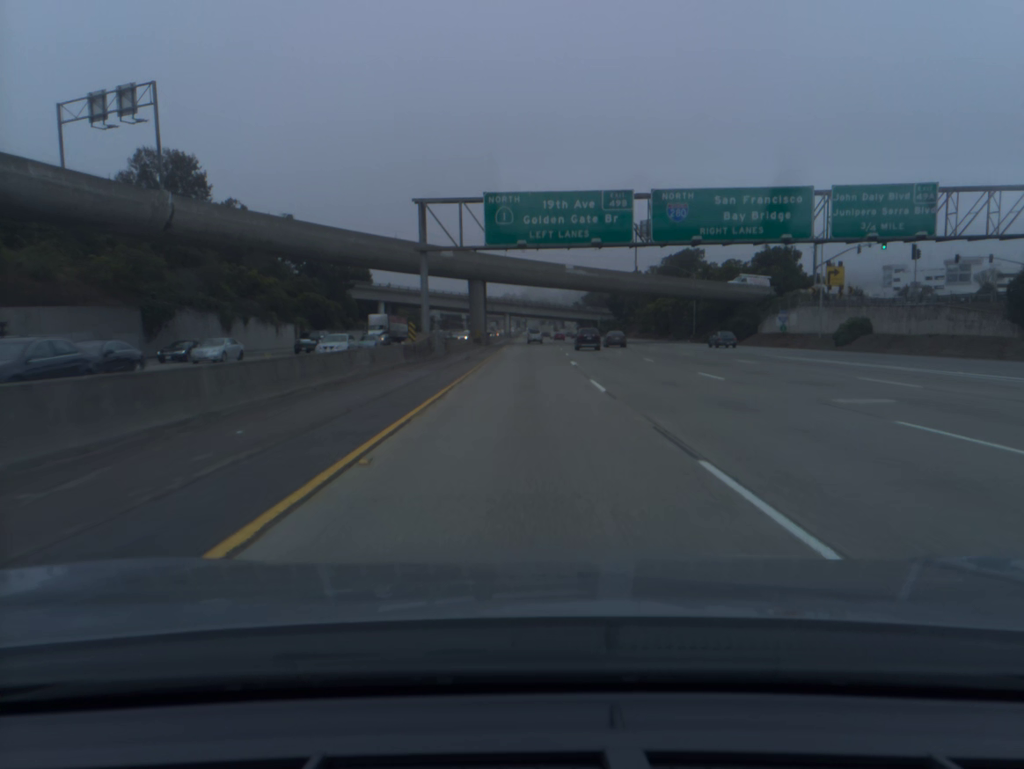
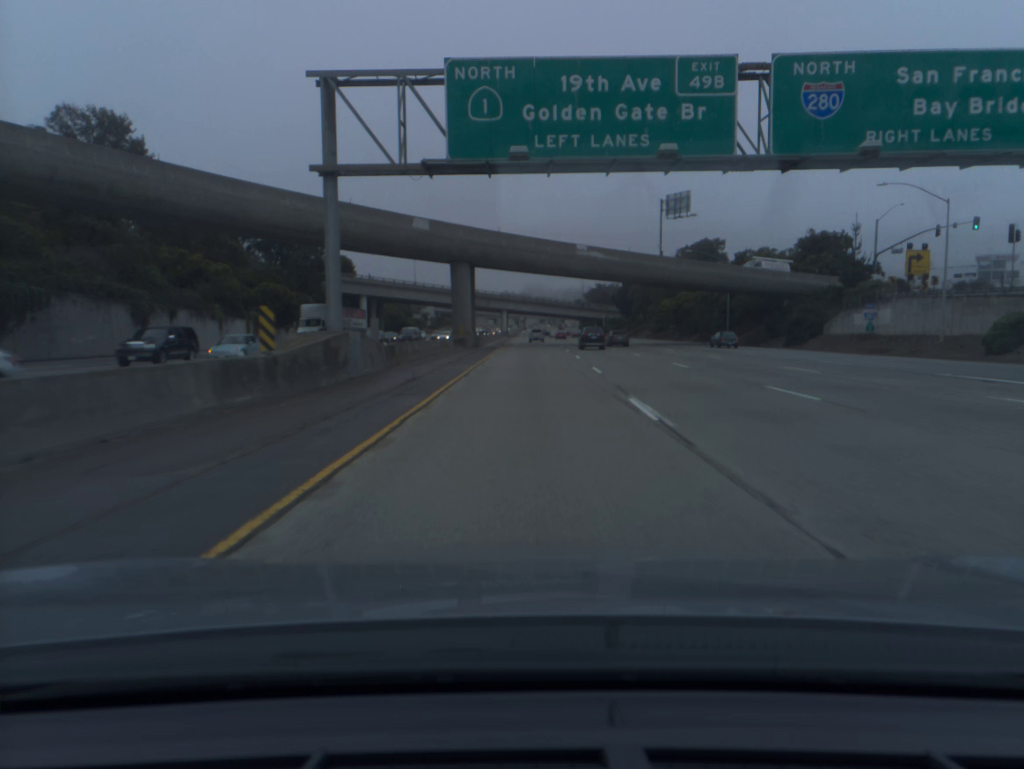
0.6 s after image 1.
(0.0, +20.5) m; 0°
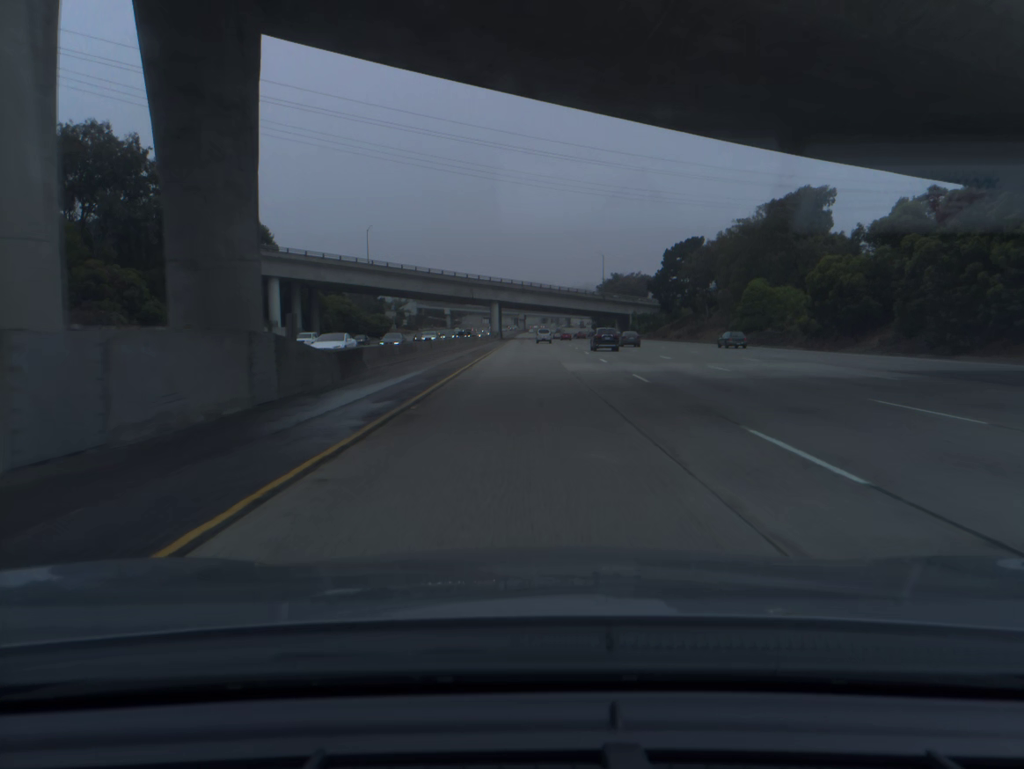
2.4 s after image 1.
(+0.2, +61.4) m; 0°
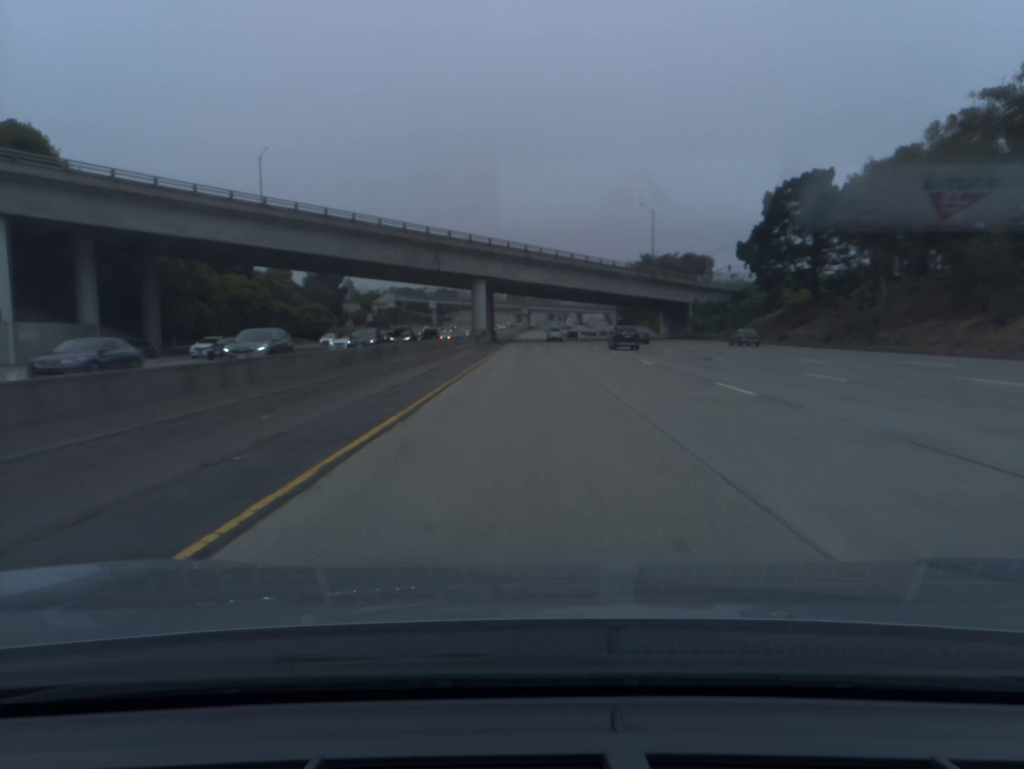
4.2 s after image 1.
(-0.4, +60.9) m; 0°
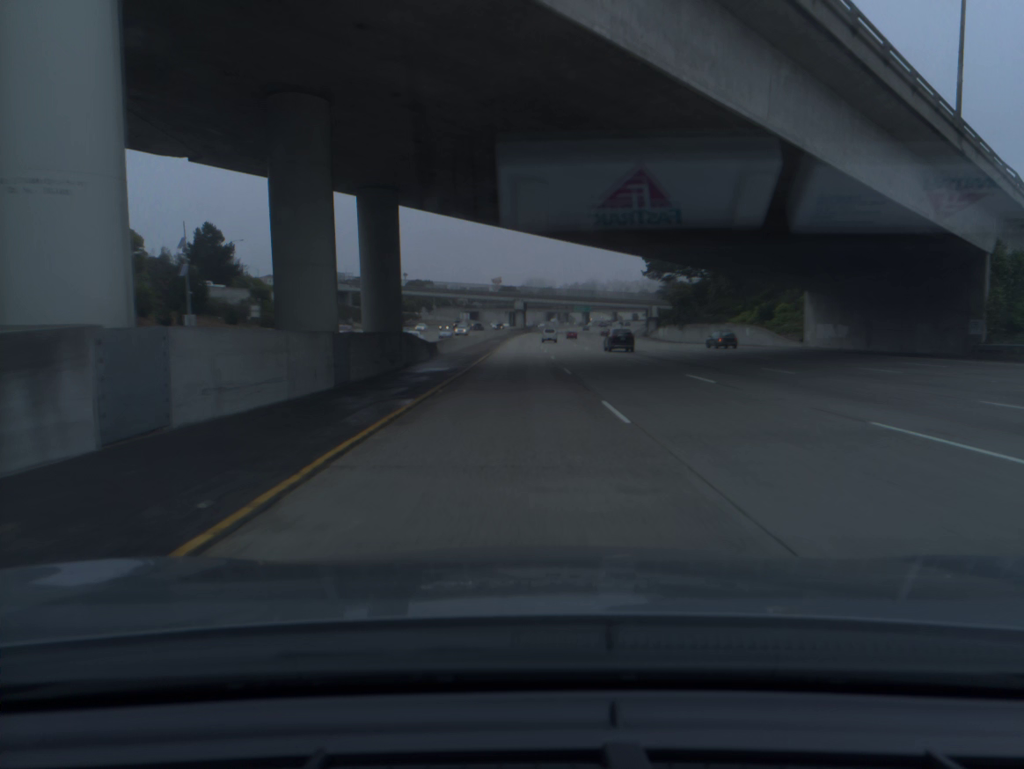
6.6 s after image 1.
(+0.3, +81.0) m; 0°
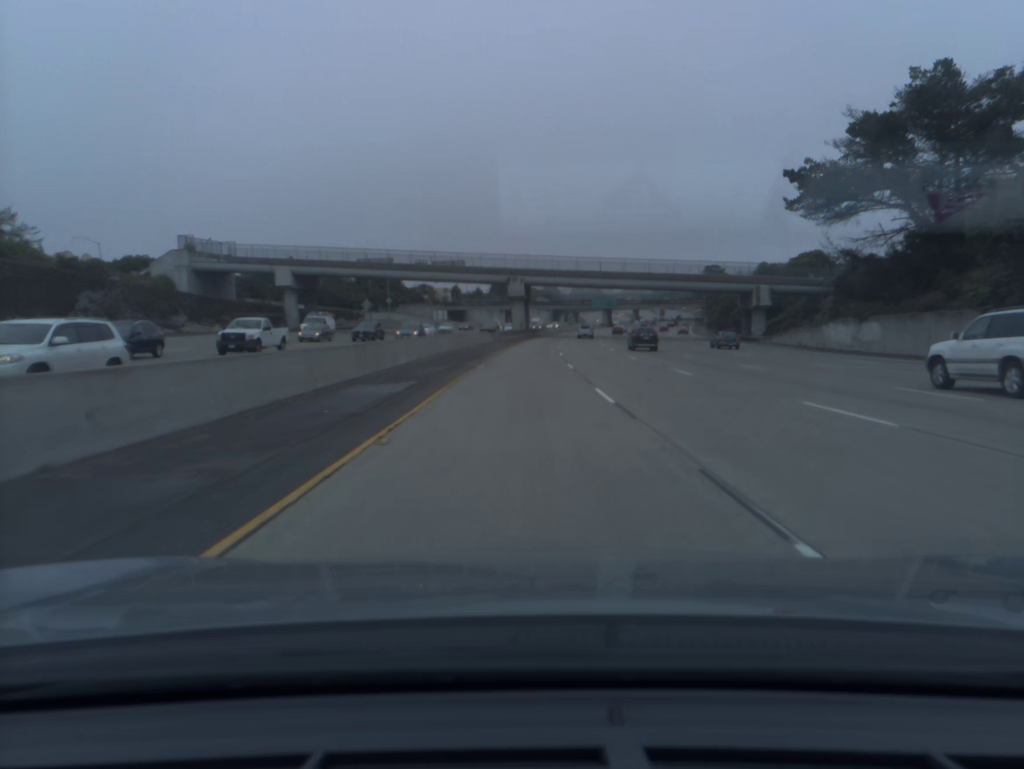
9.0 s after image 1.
(-0.4, +81.4) m; 0°
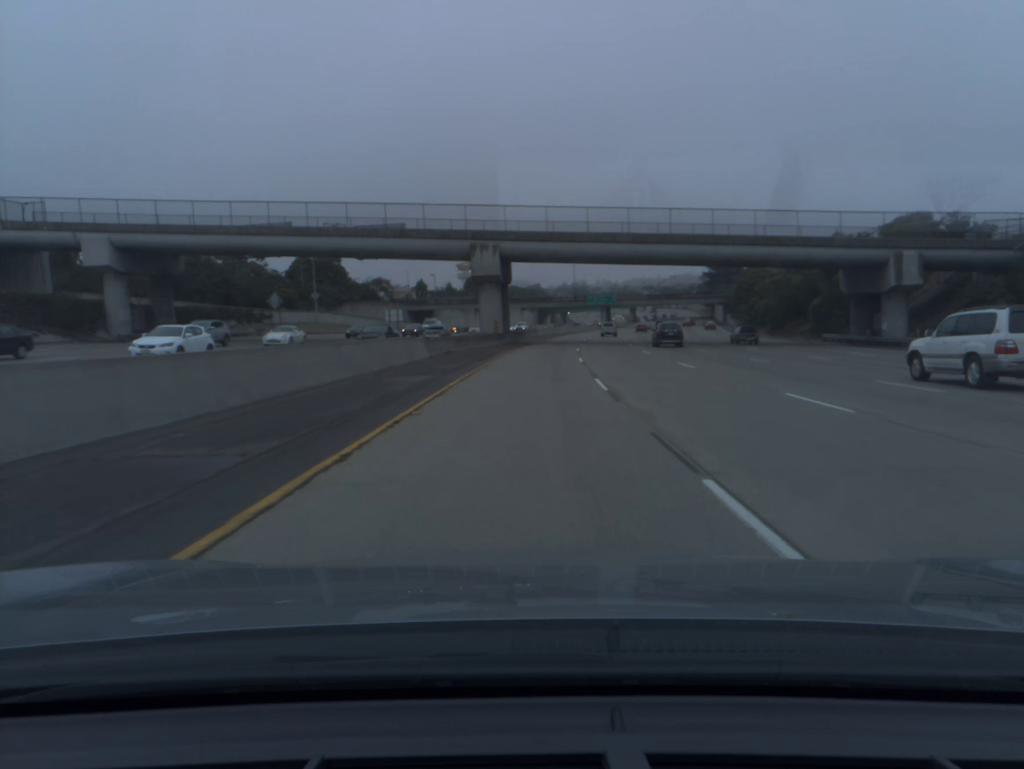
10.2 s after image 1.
(+0.3, +40.7) m; +1°
